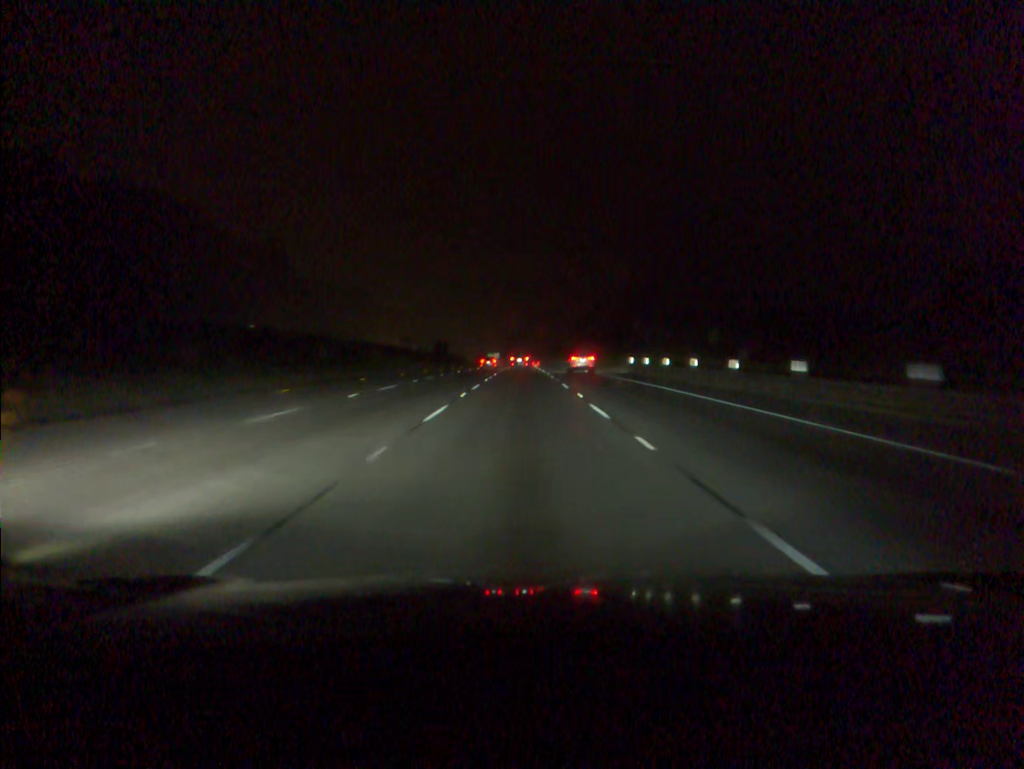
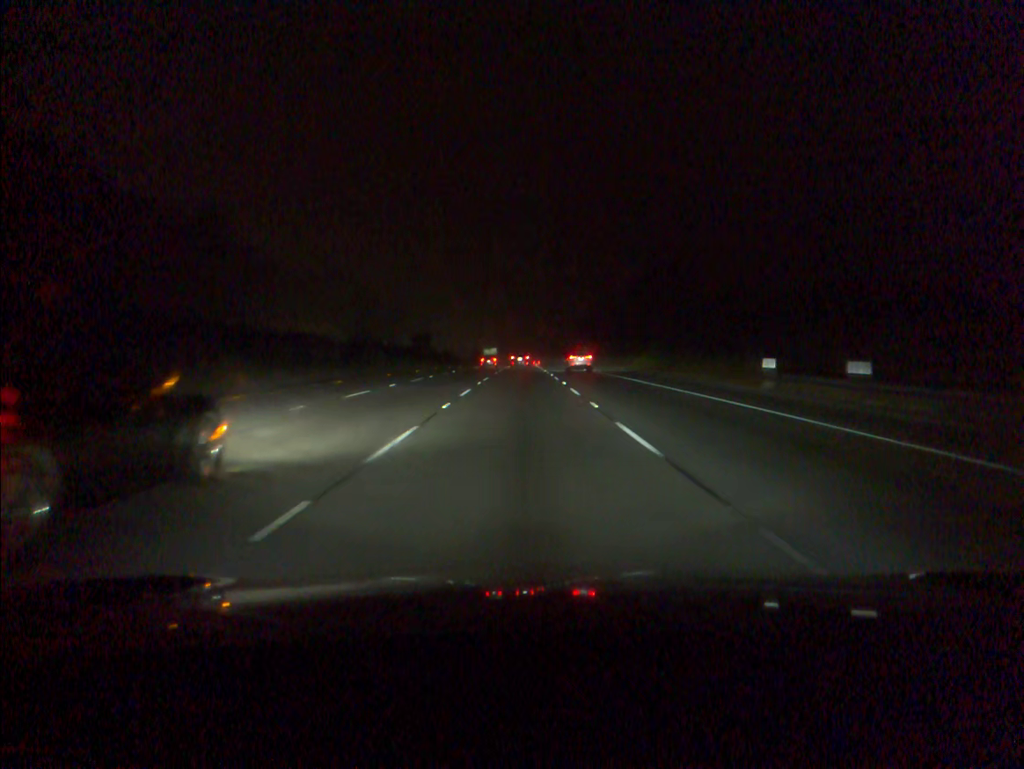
(0.0, +35.0) m; 0°
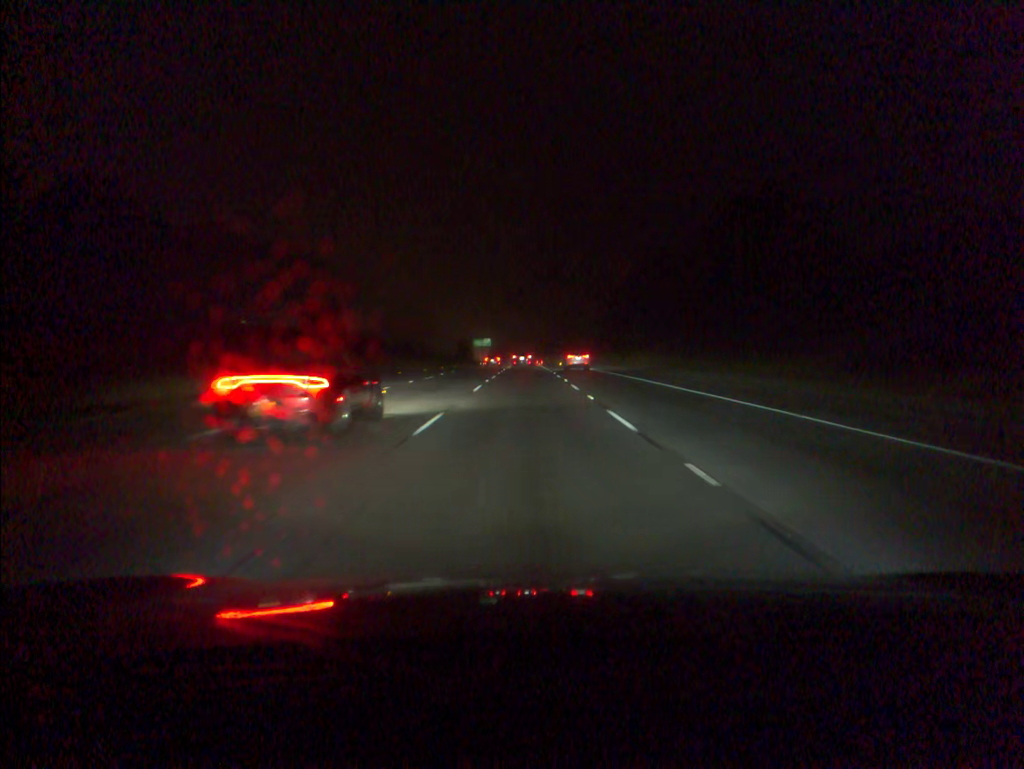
(-0.1, +70.1) m; 0°
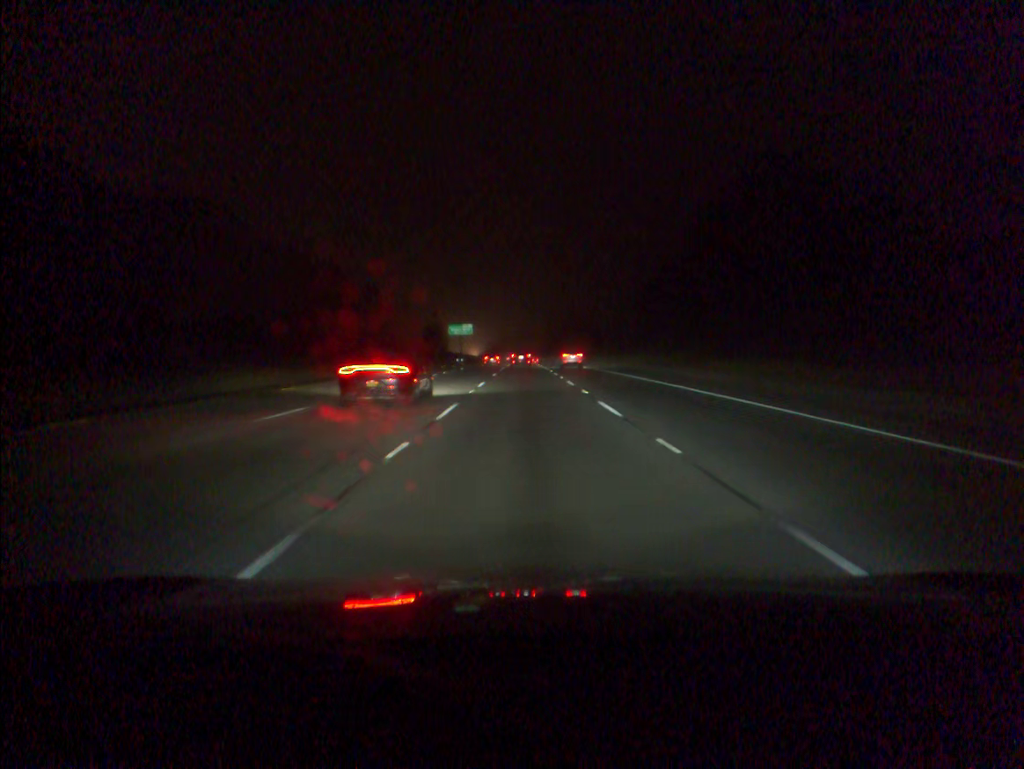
(+0.1, +70.3) m; 0°
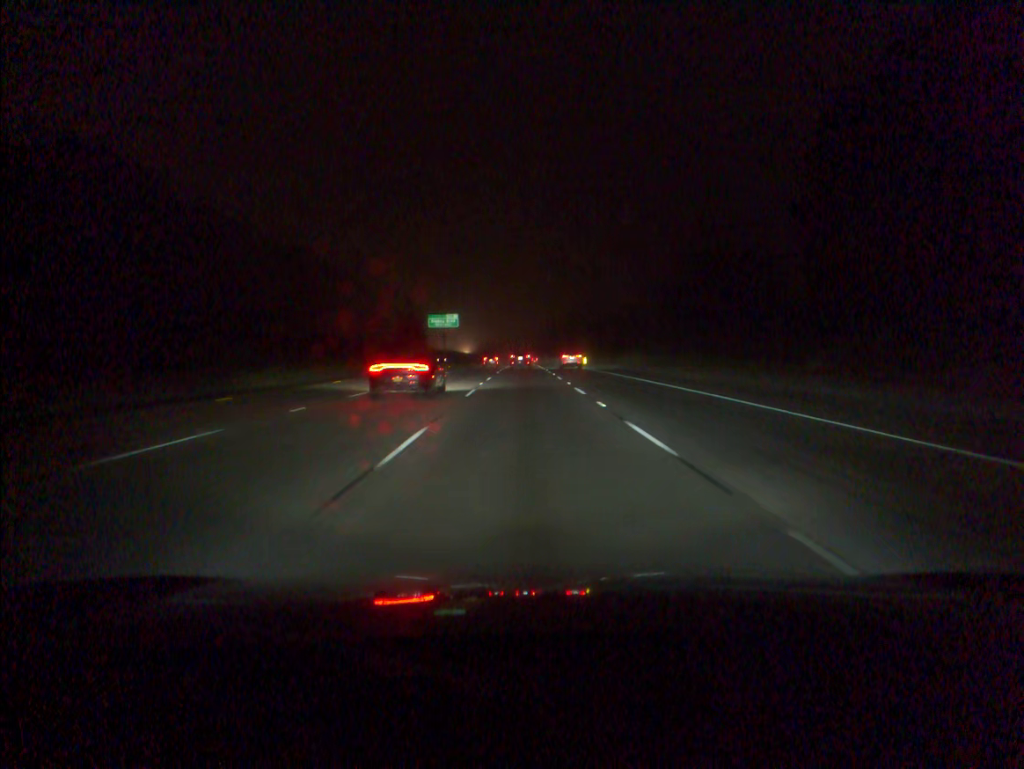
(0.0, +35.3) m; 0°
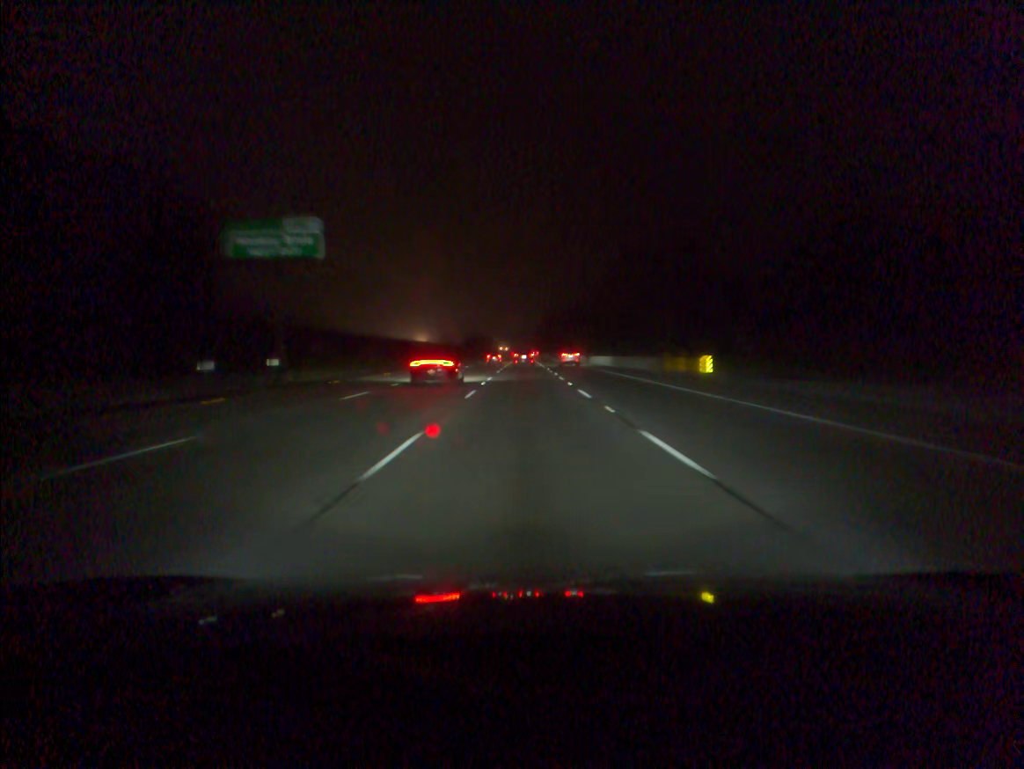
(-0.1, +88.8) m; 0°
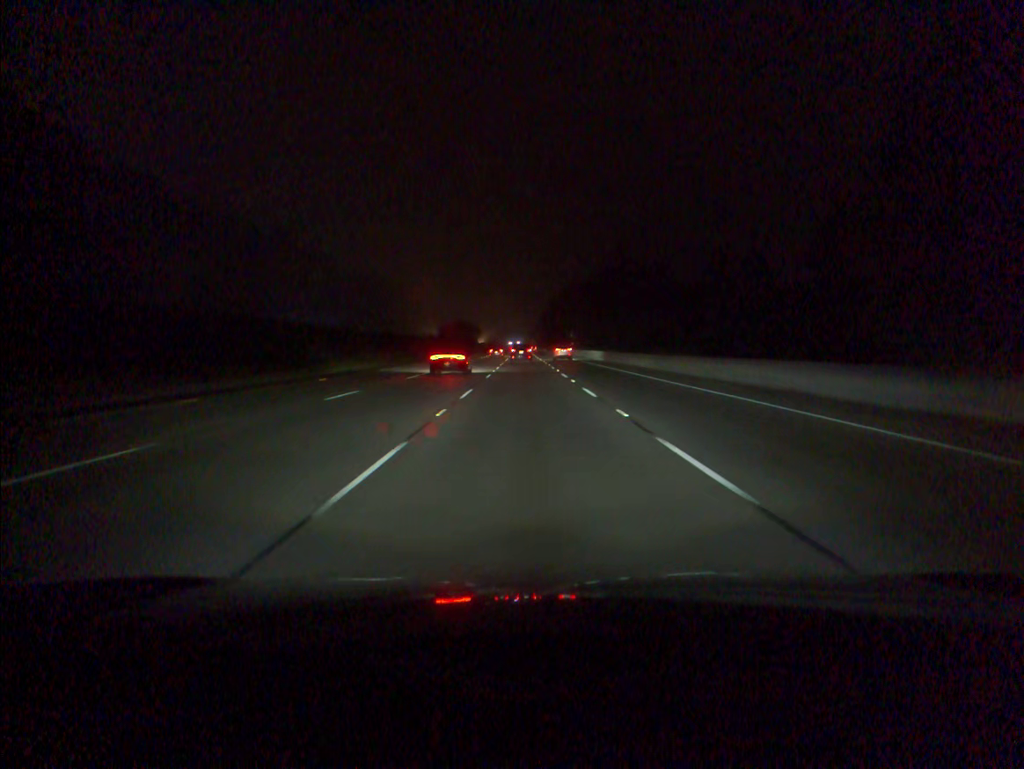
(-0.1, +89.4) m; 0°
